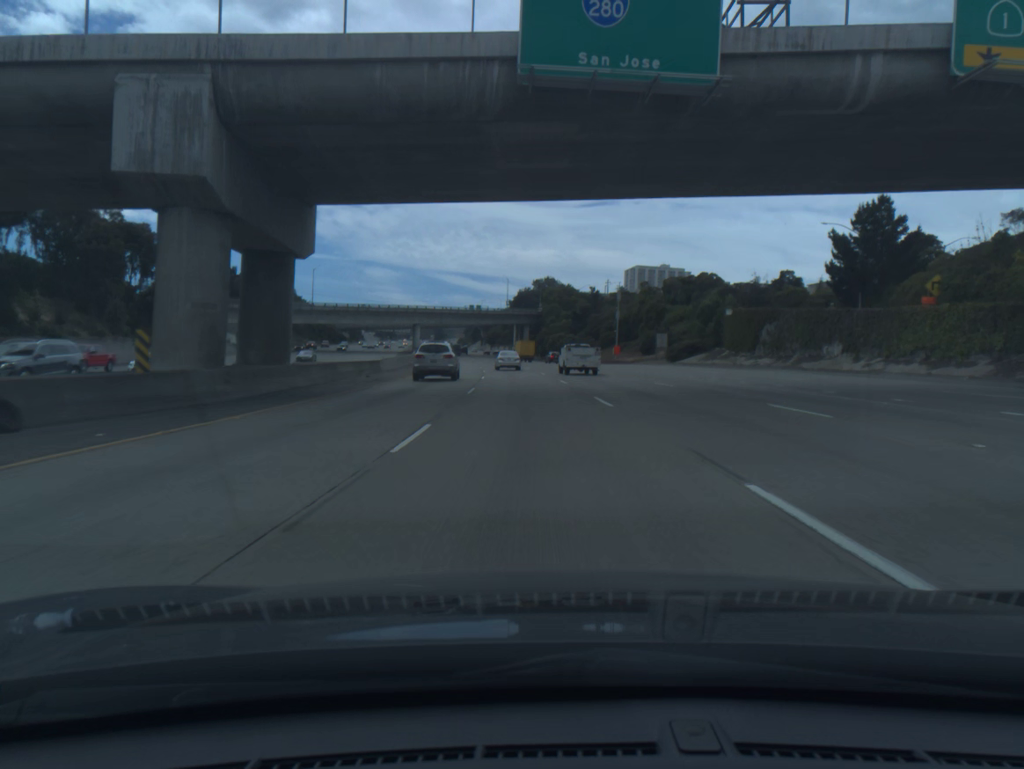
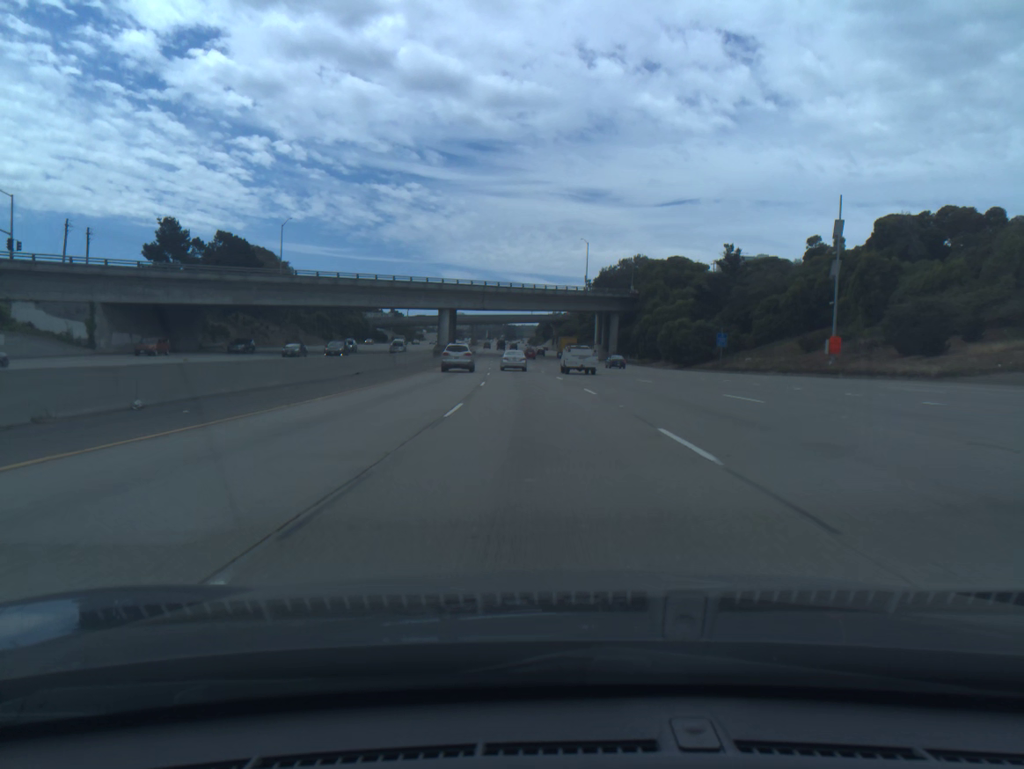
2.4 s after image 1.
(-3.4, +67.7) m; -5°
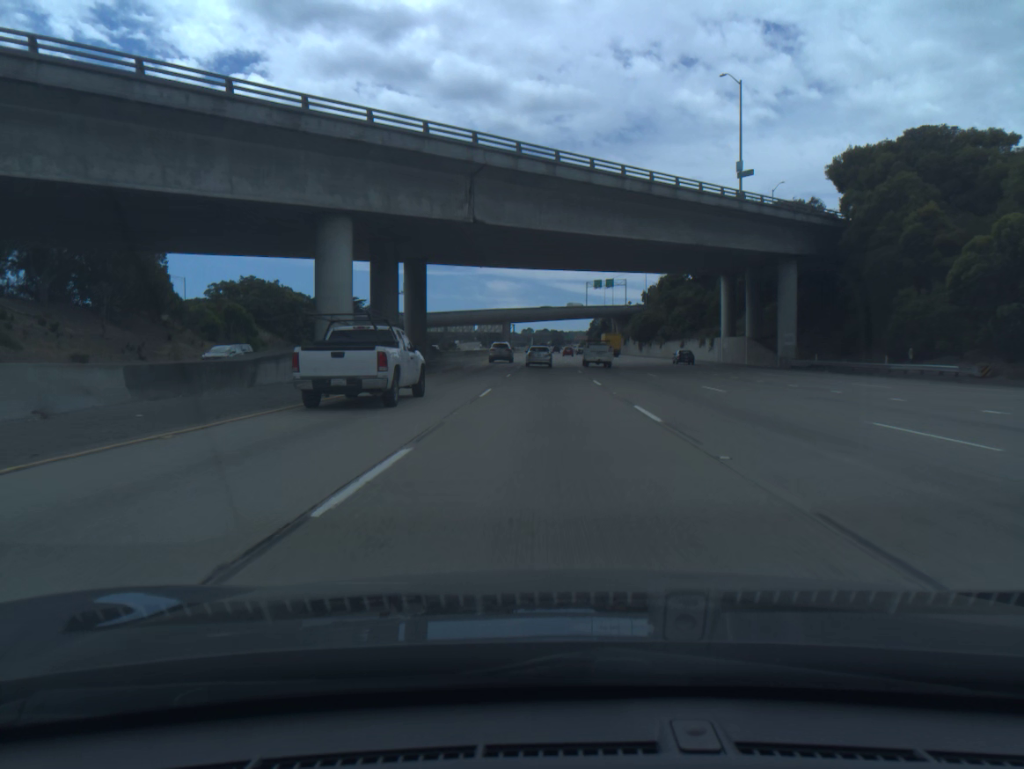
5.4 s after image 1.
(-3.6, +82.2) m; -4°
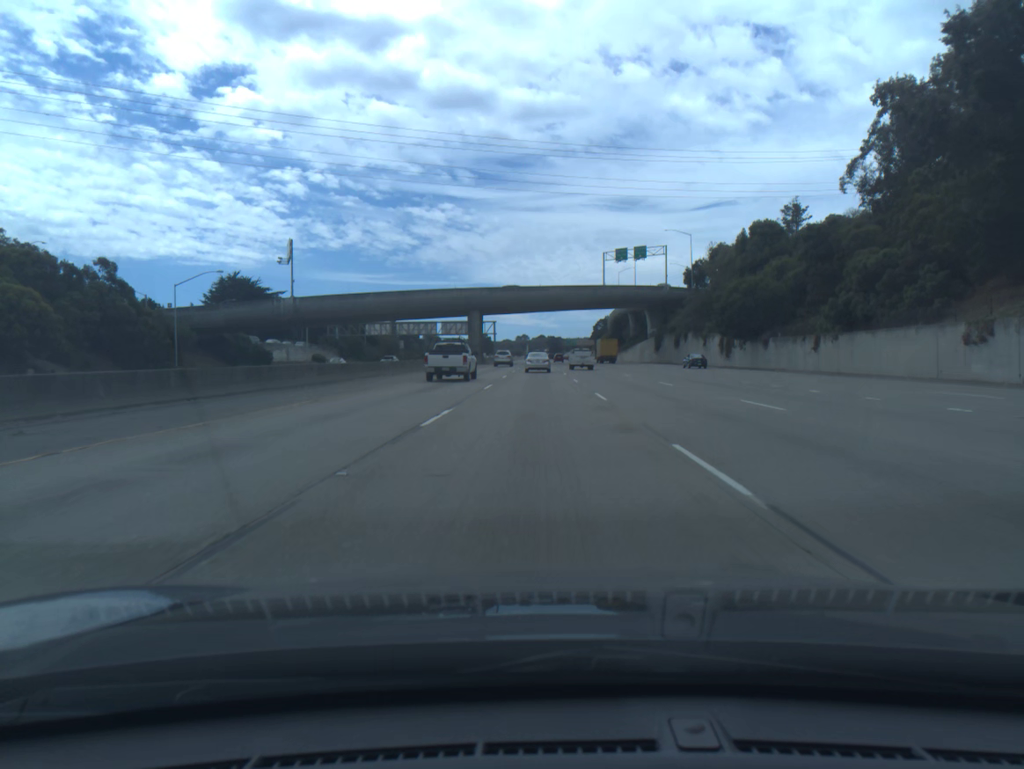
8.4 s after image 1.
(+0.5, +80.3) m; 0°
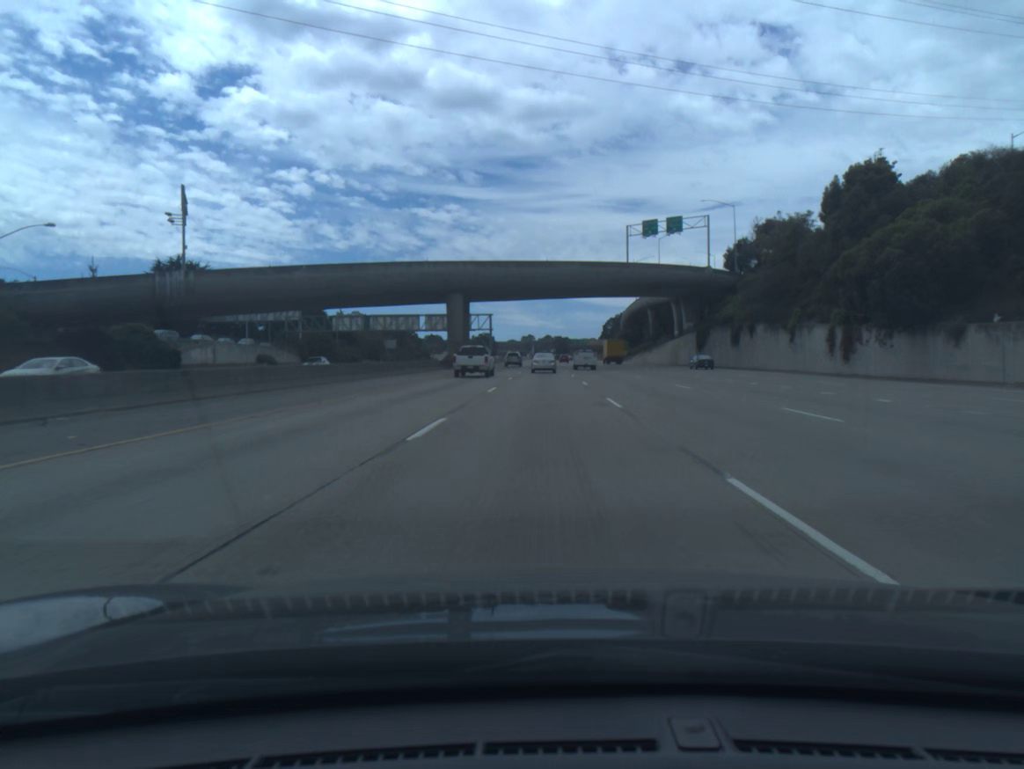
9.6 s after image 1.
(-0.1, +31.8) m; 0°
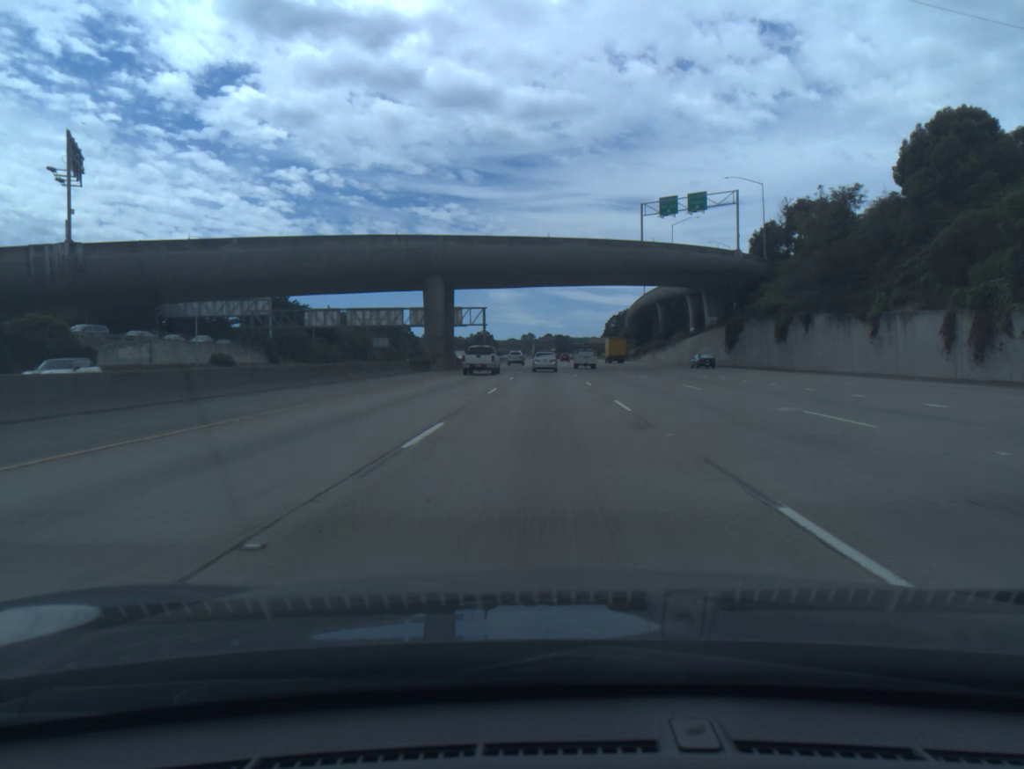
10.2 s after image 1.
(0.0, +15.9) m; 0°
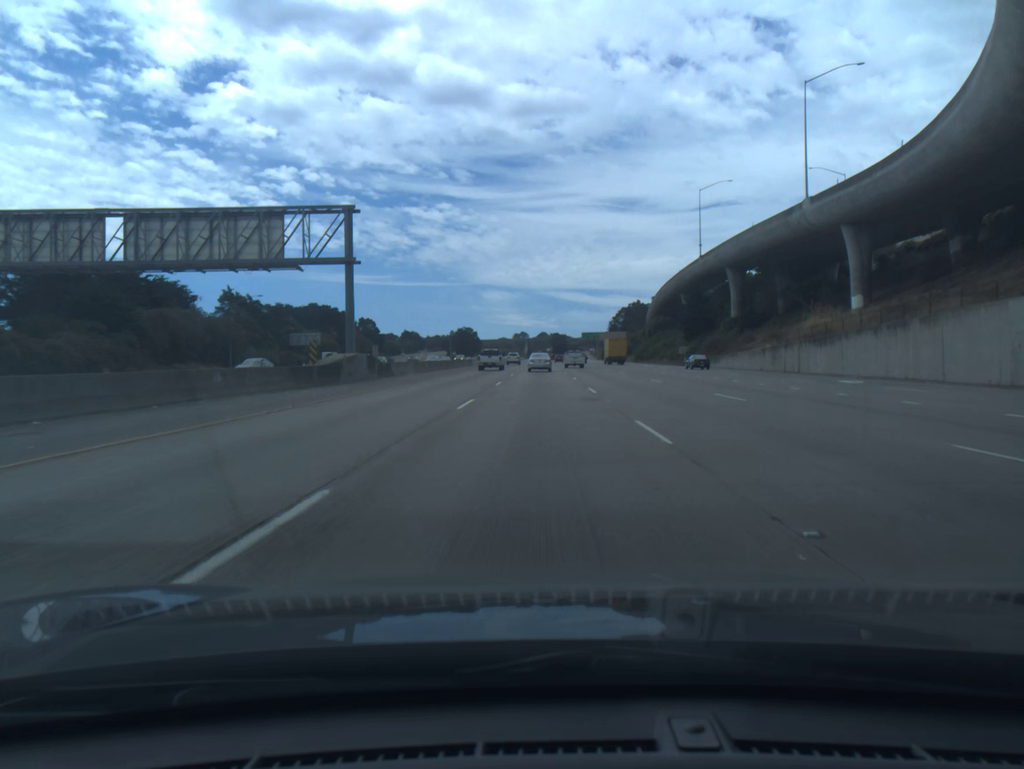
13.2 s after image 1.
(+0.4, +80.0) m; 0°
